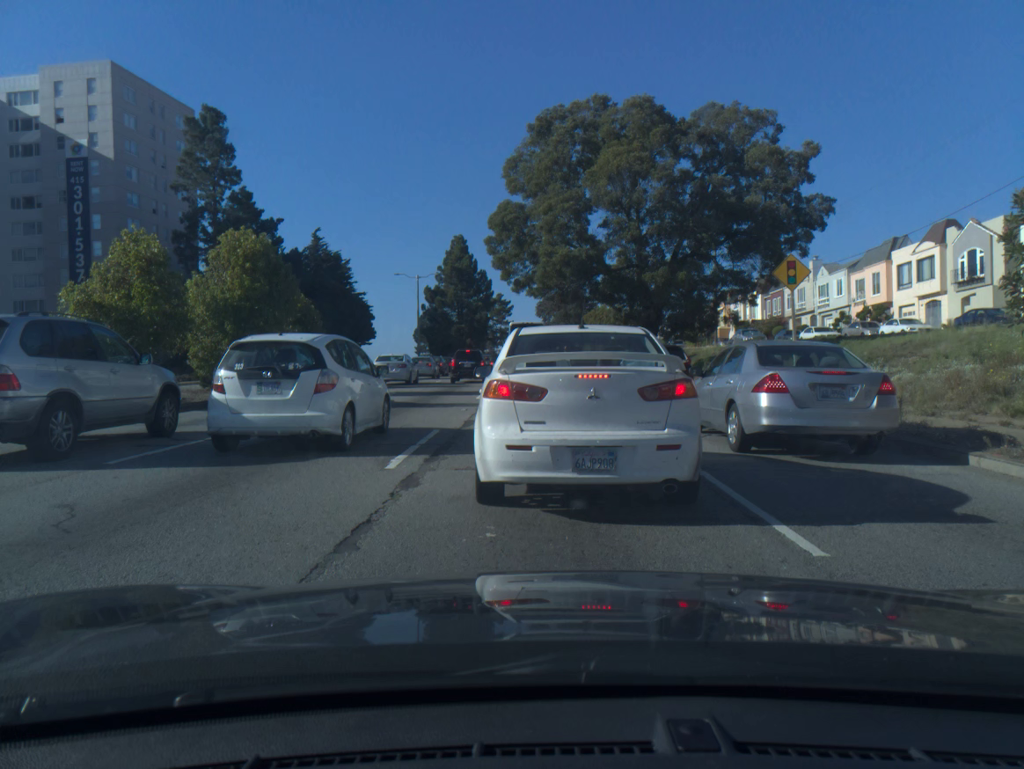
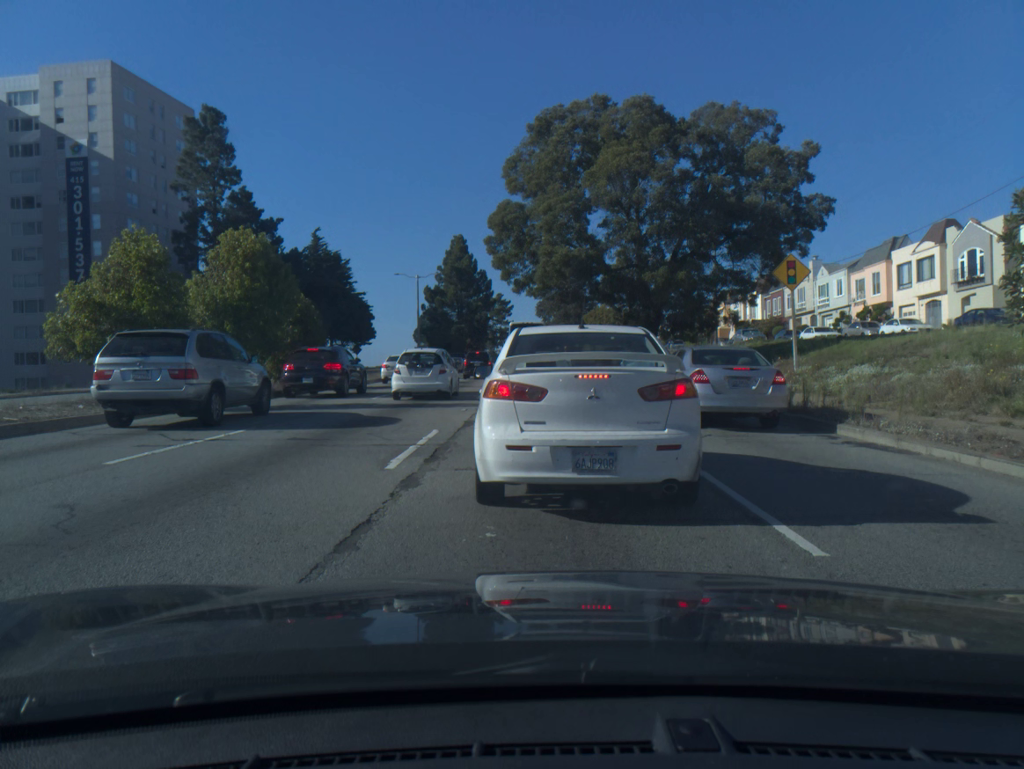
(0.0, 0.0) m; 0°
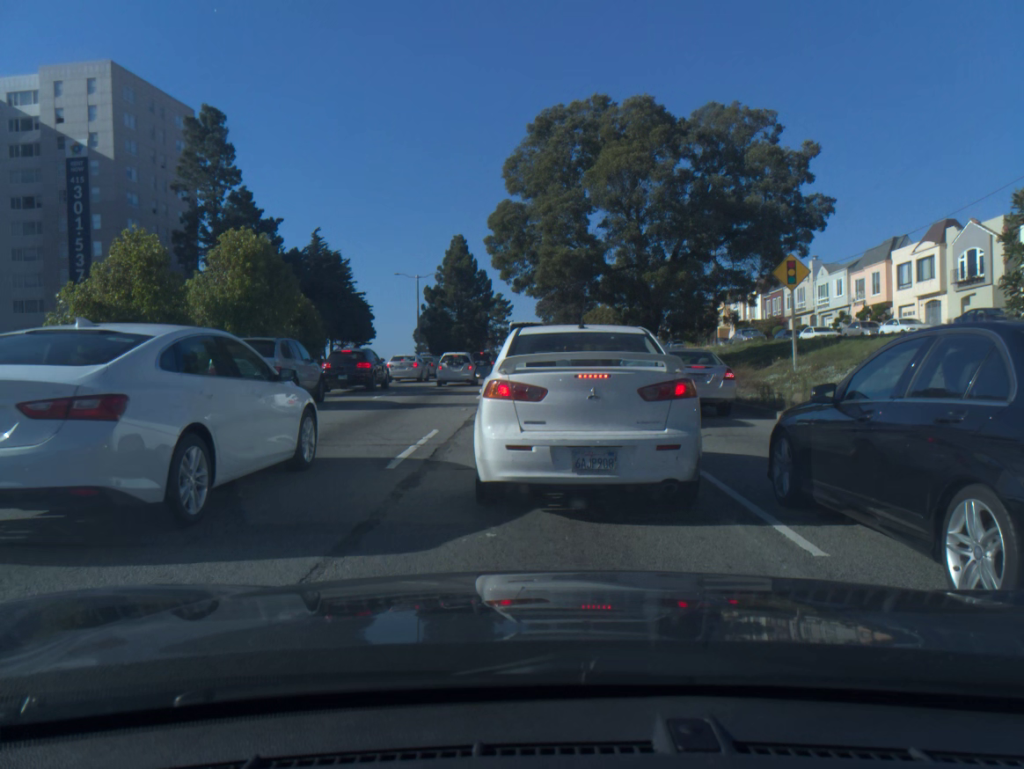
(0.0, 0.0) m; 0°
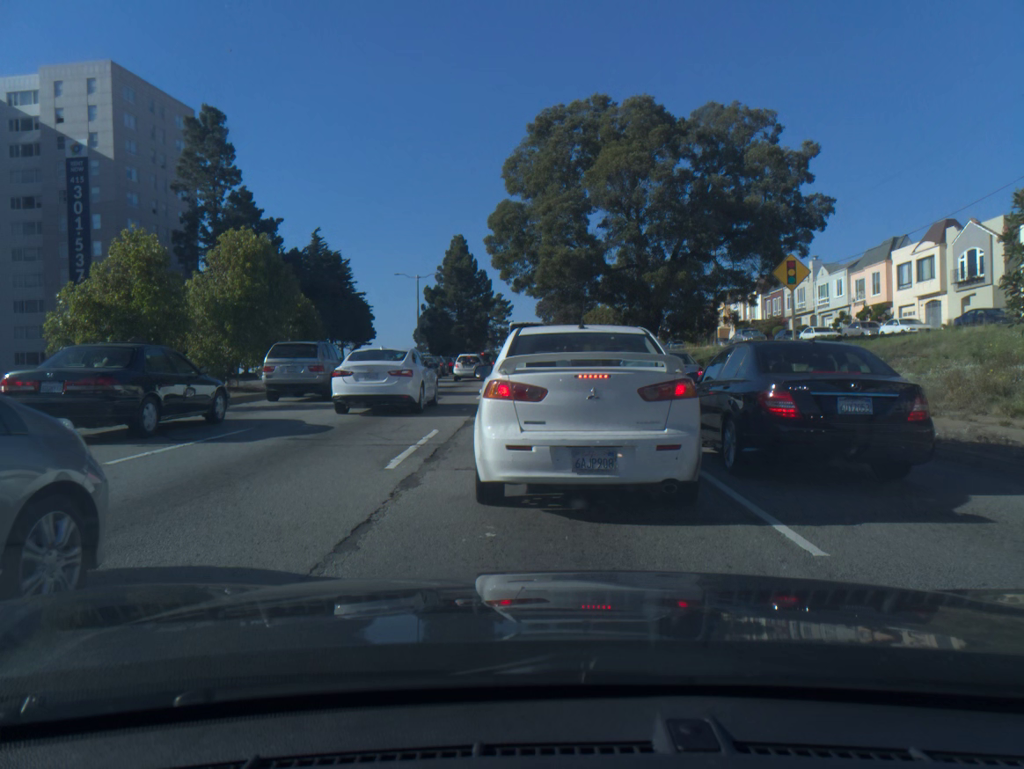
(0.0, 0.0) m; 0°
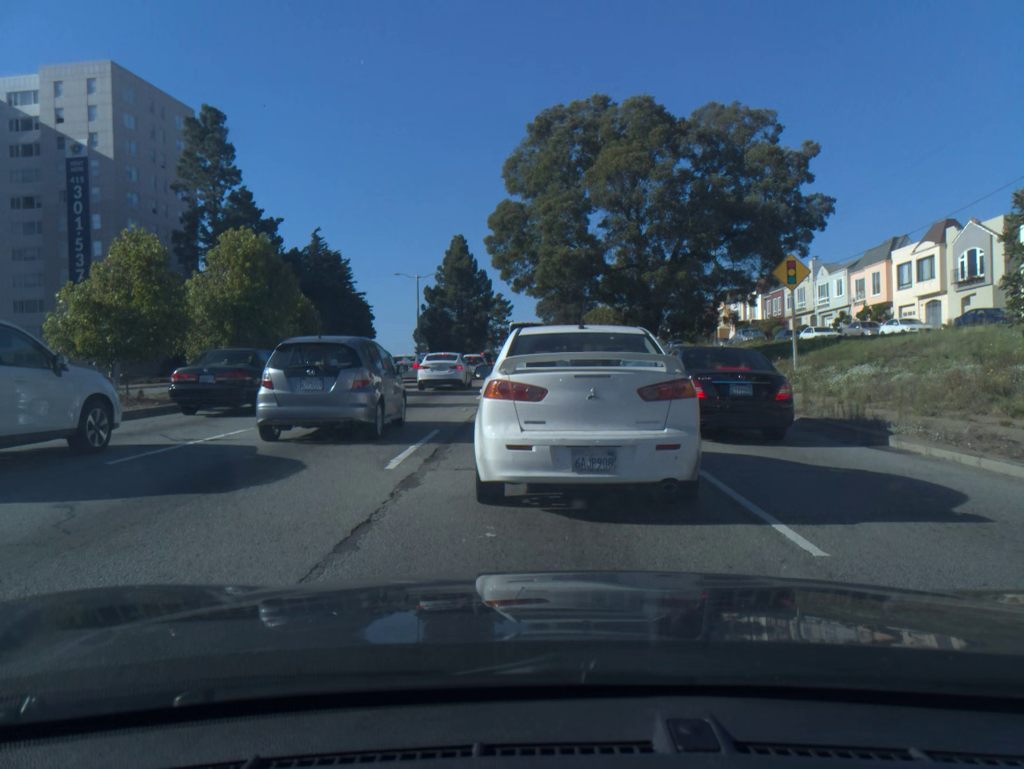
(-0.1, -0.1) m; 0°
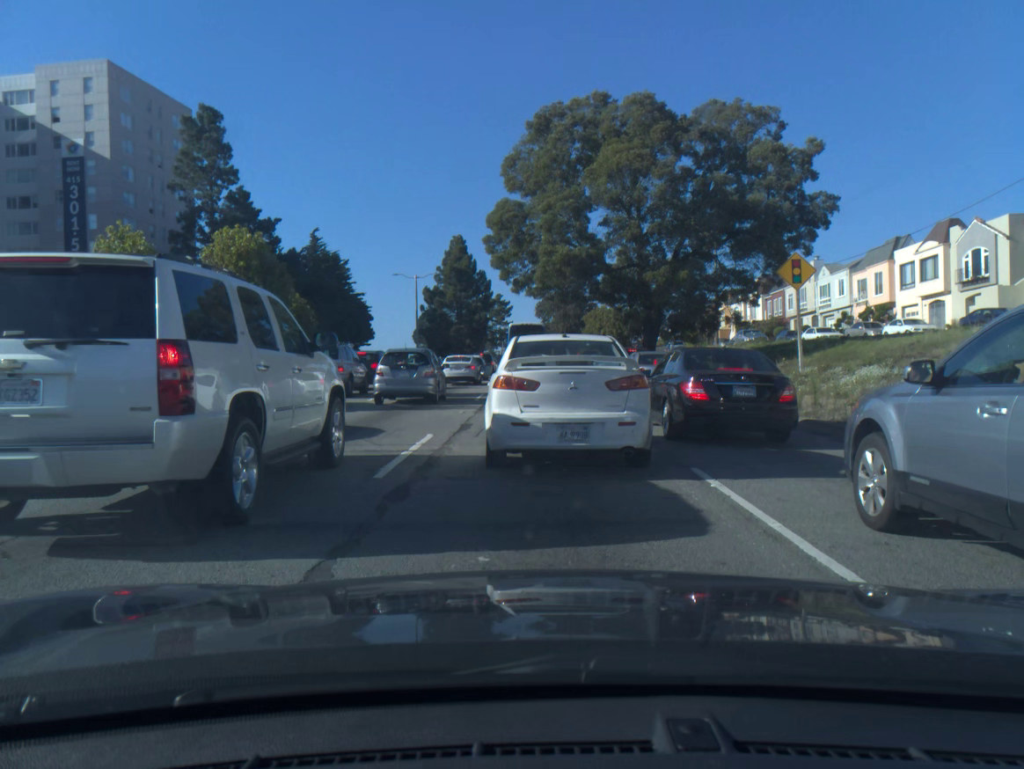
(0.0, +0.6) m; 0°
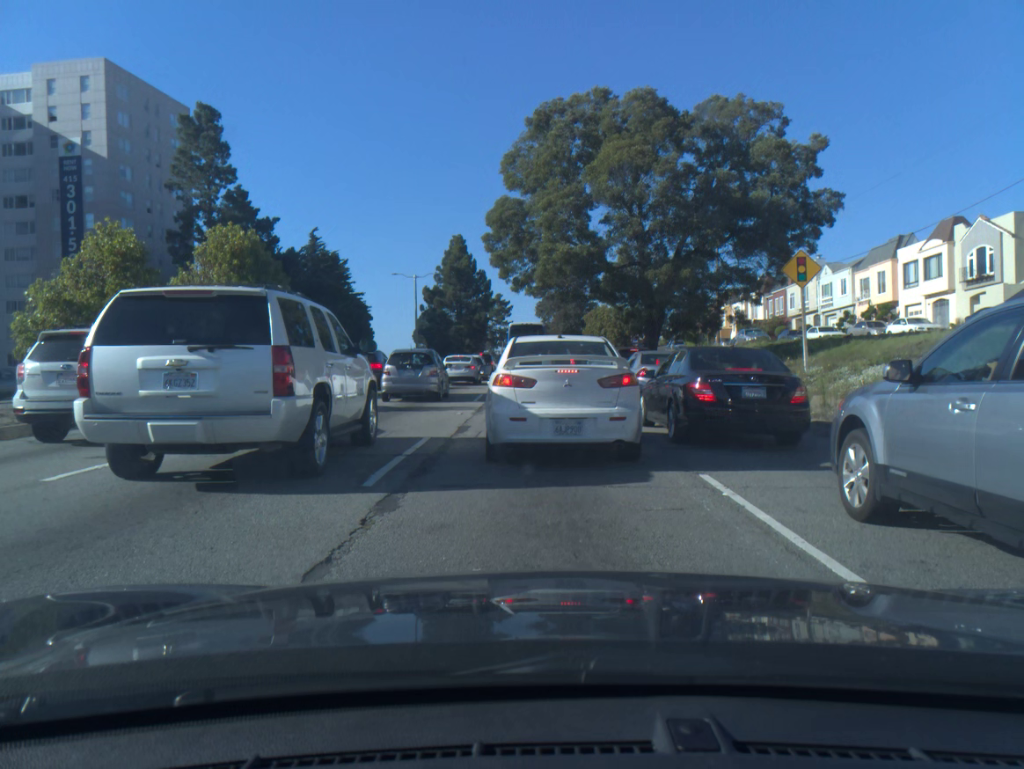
(0.0, +0.5) m; 0°
